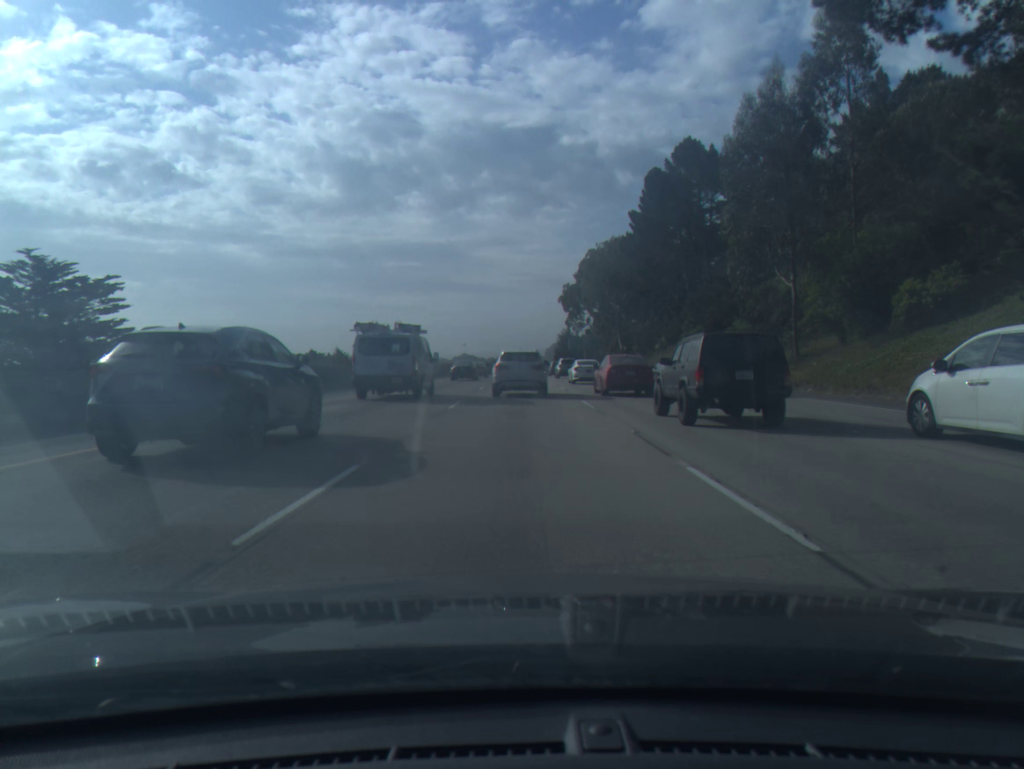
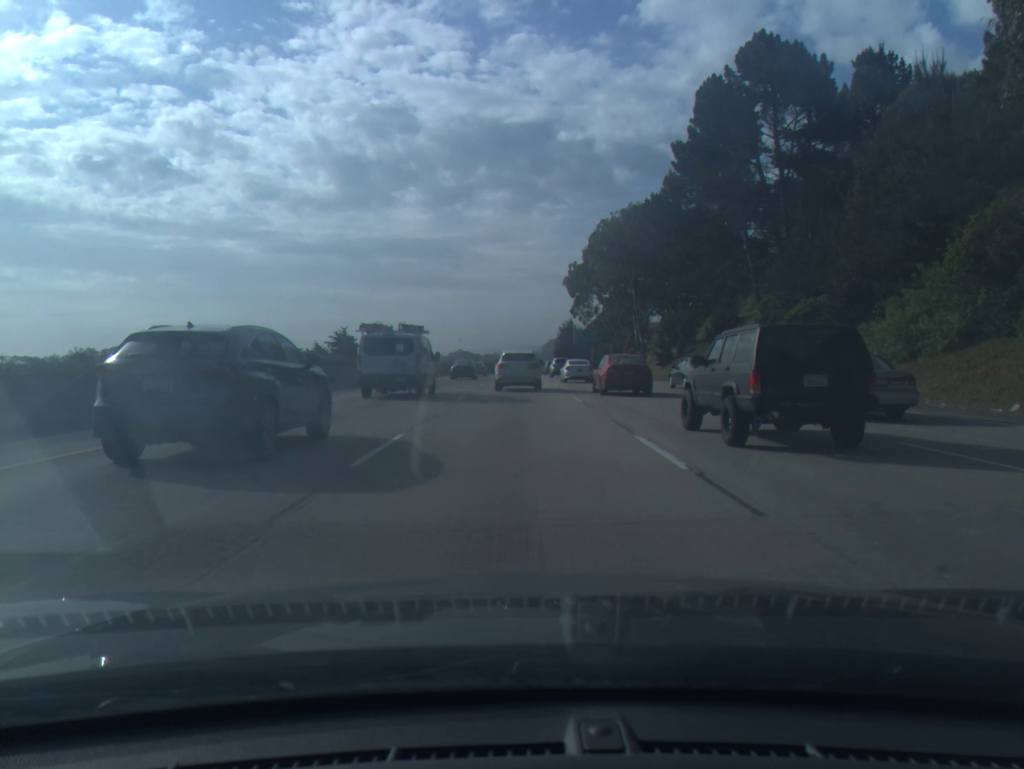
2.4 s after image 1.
(0.0, +25.4) m; 0°
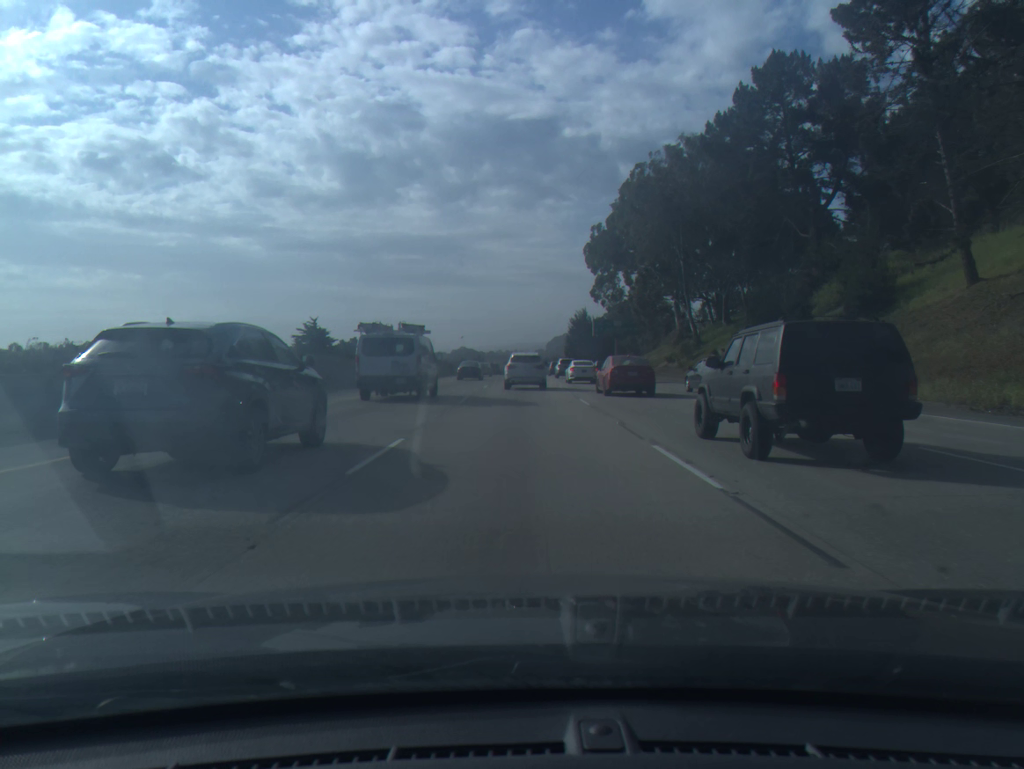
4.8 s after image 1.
(-0.1, +29.6) m; 0°
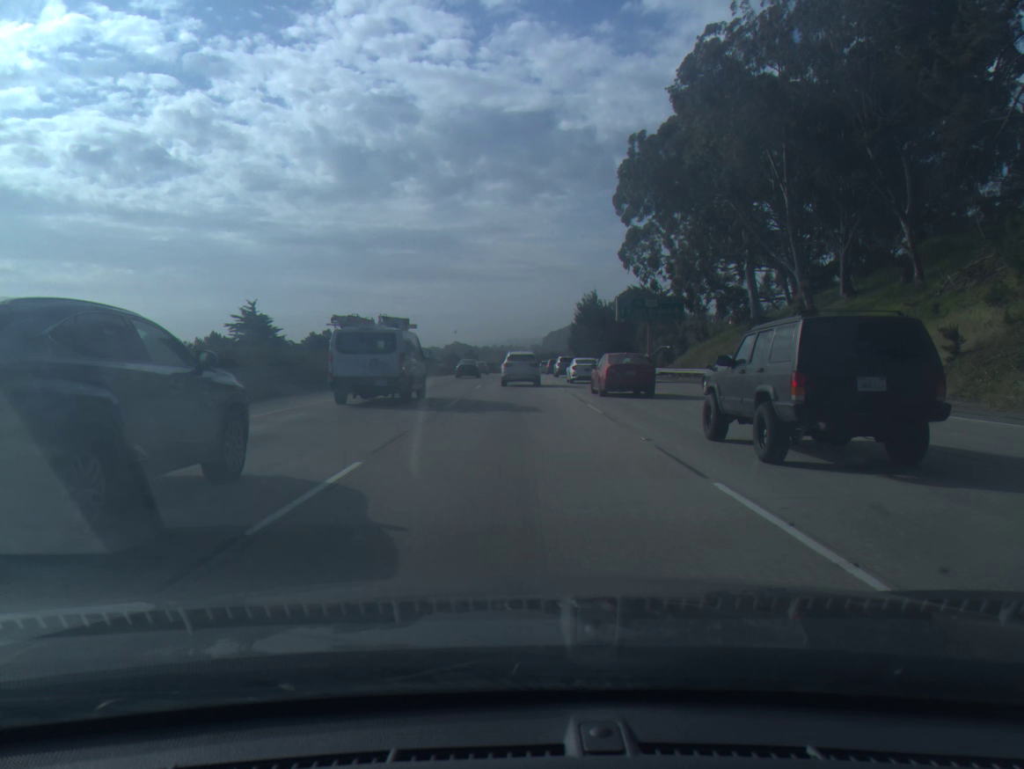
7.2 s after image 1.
(0.0, +32.1) m; 0°
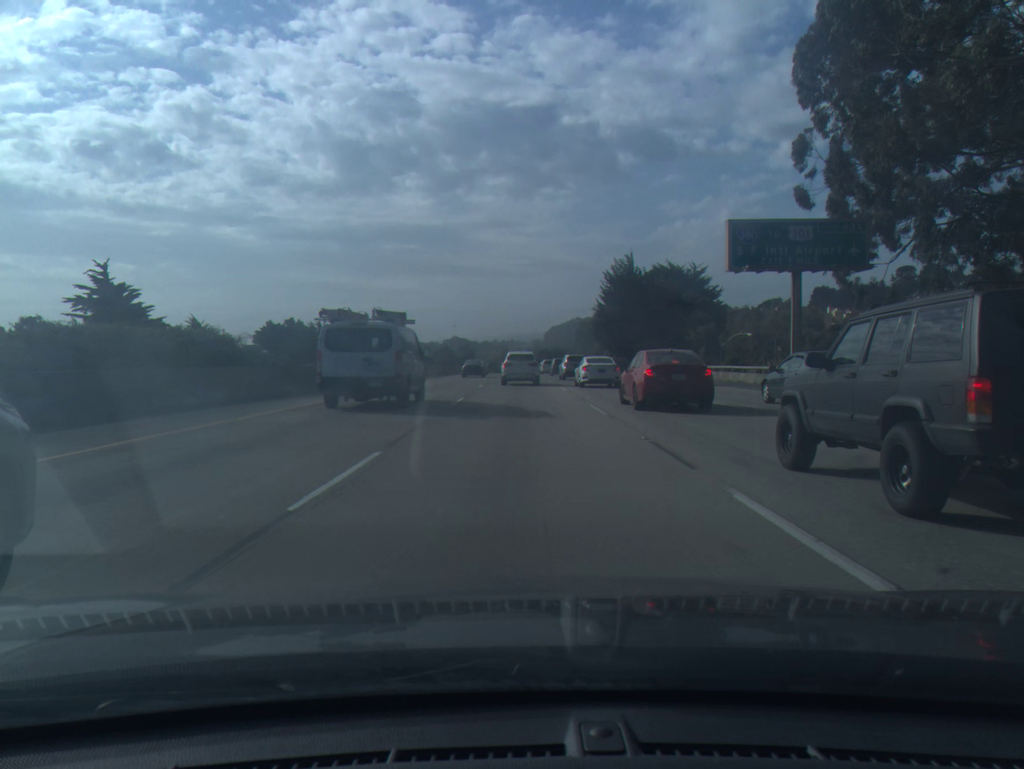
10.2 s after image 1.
(-0.1, +42.9) m; 0°
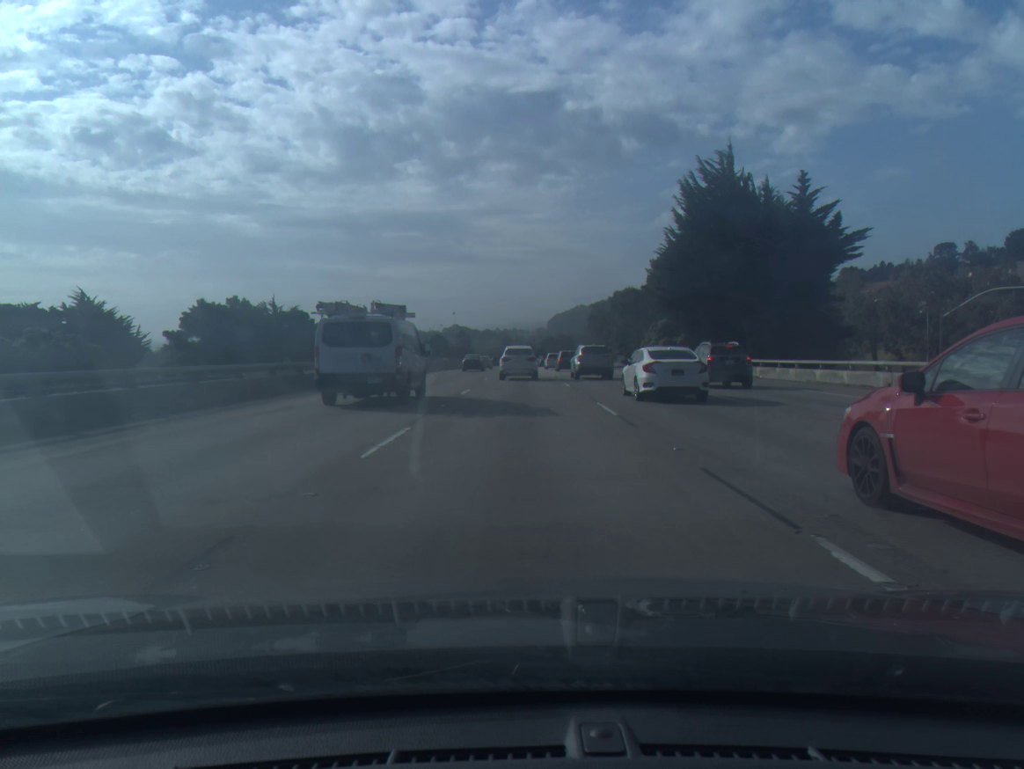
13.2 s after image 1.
(0.0, +44.7) m; 0°
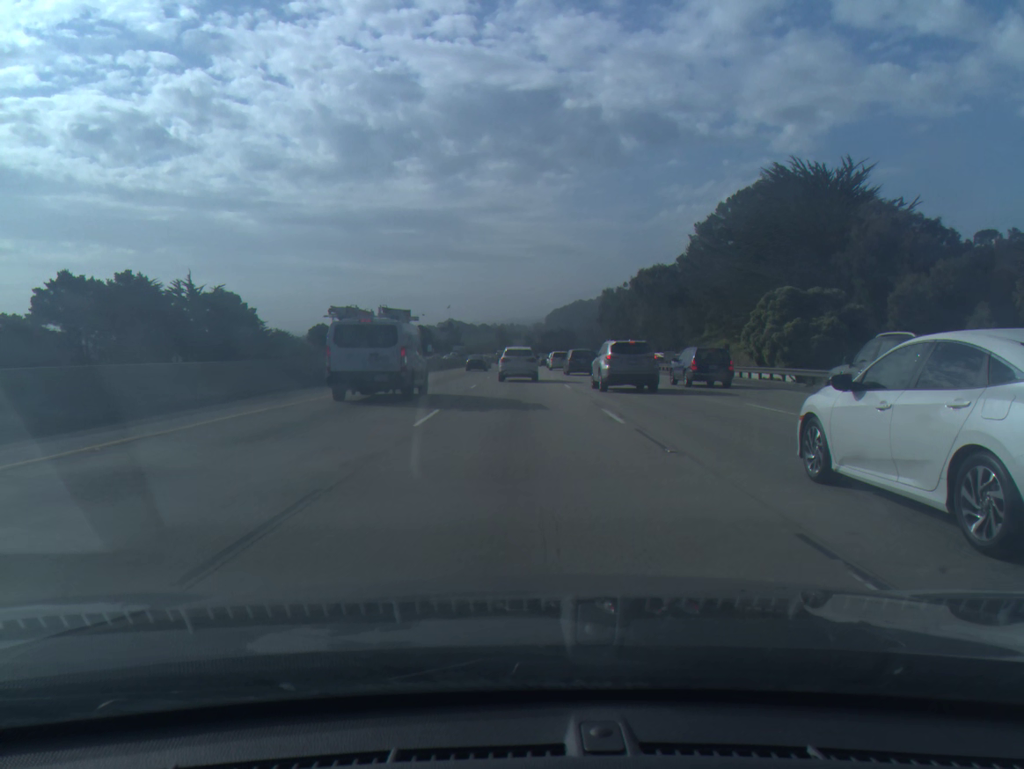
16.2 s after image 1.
(+0.1, +46.2) m; 0°
